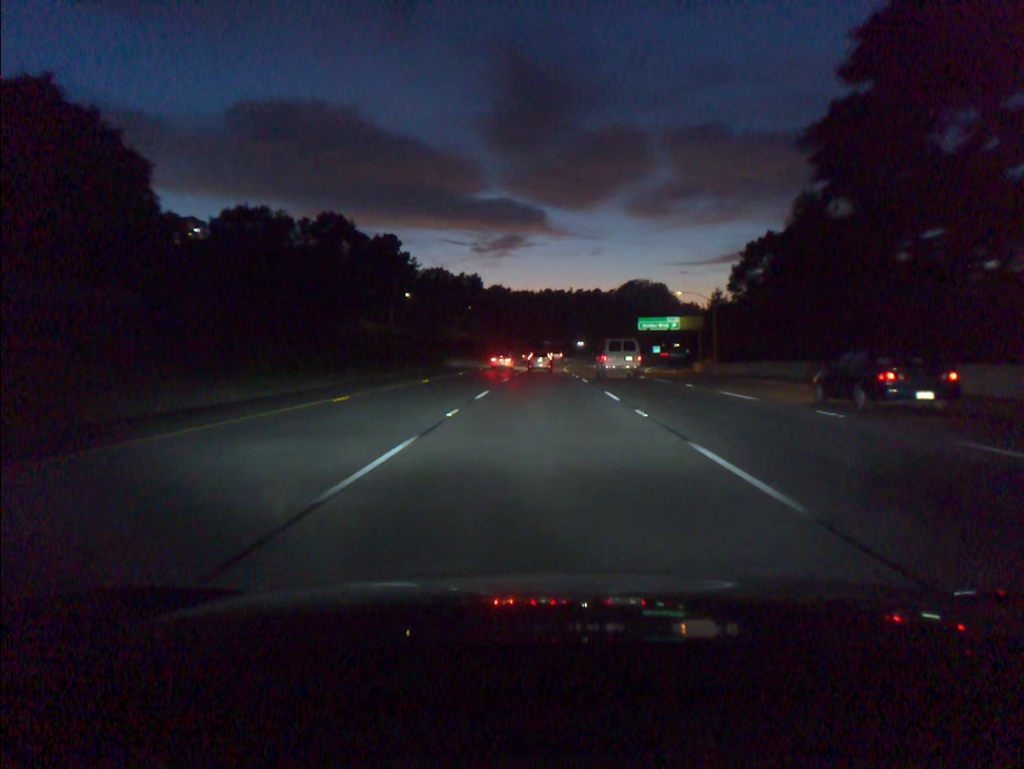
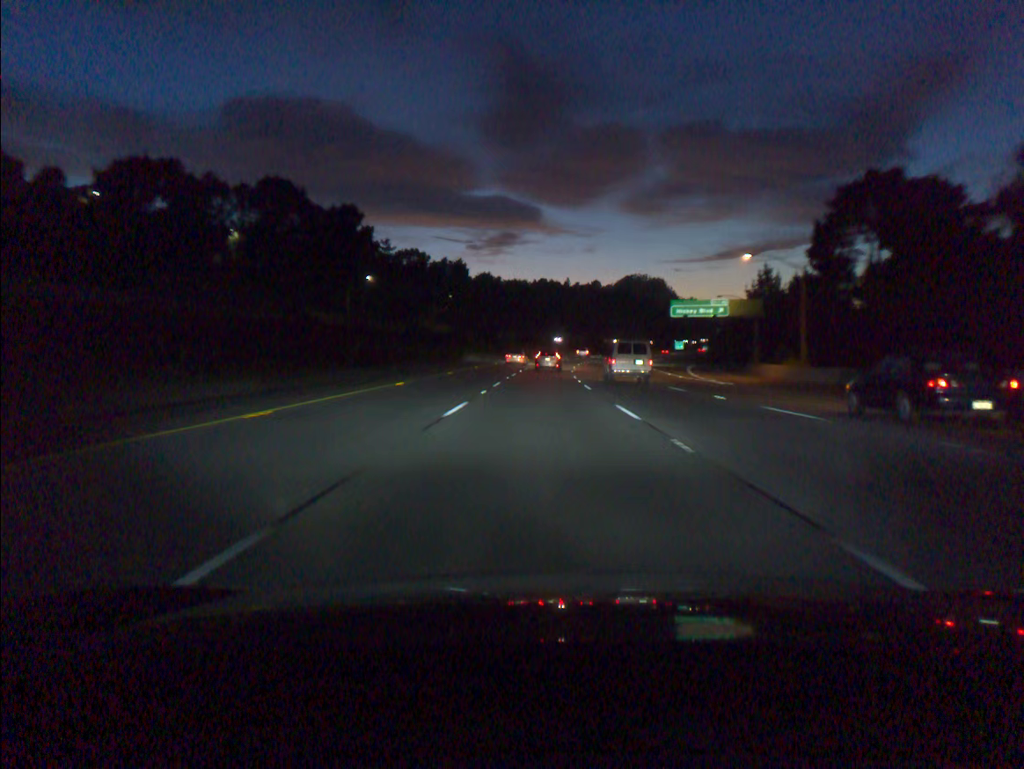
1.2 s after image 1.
(+0.1, +34.7) m; 0°
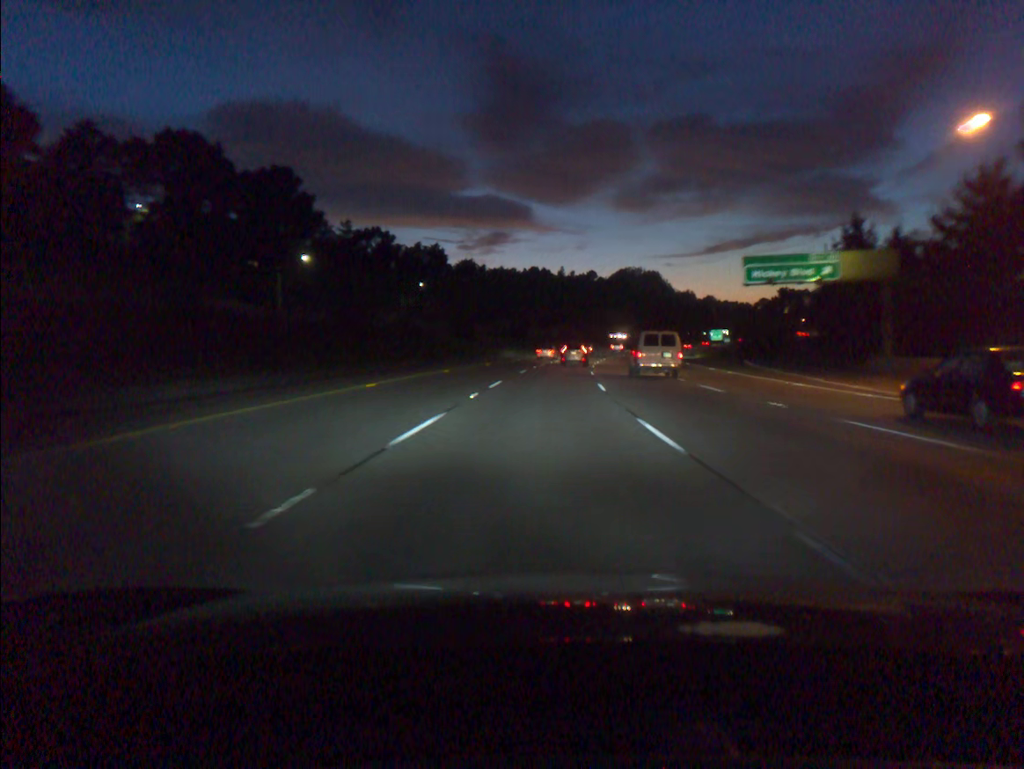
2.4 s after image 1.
(+0.1, +34.6) m; 0°
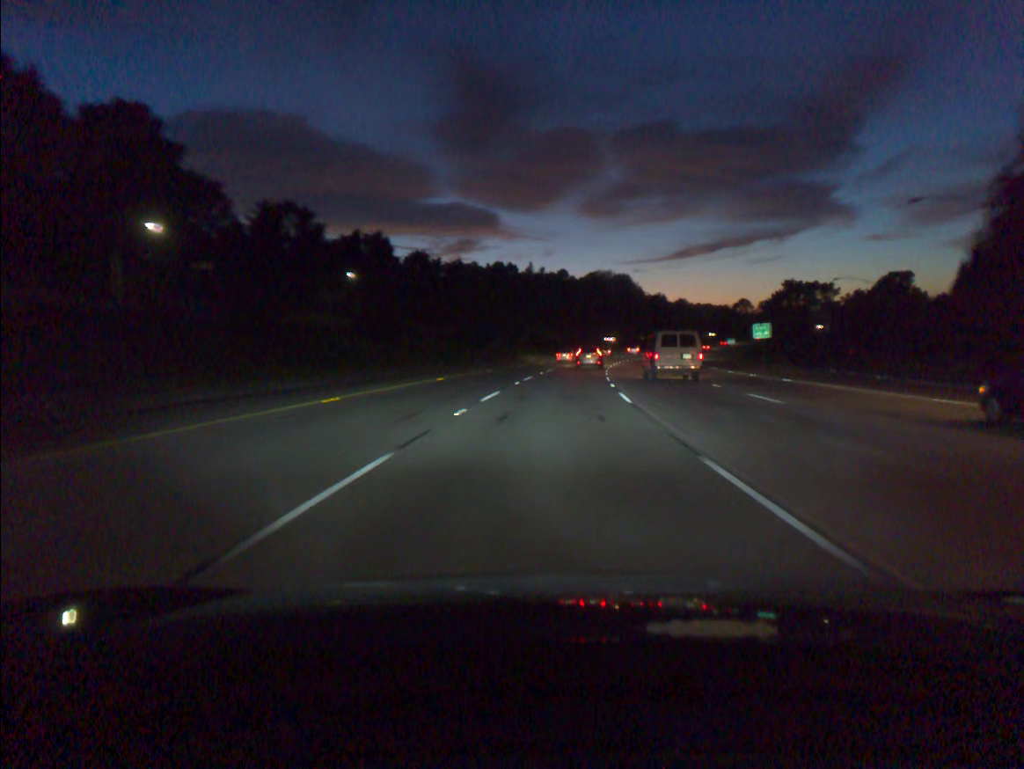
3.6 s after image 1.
(+0.5, +34.2) m; +2°
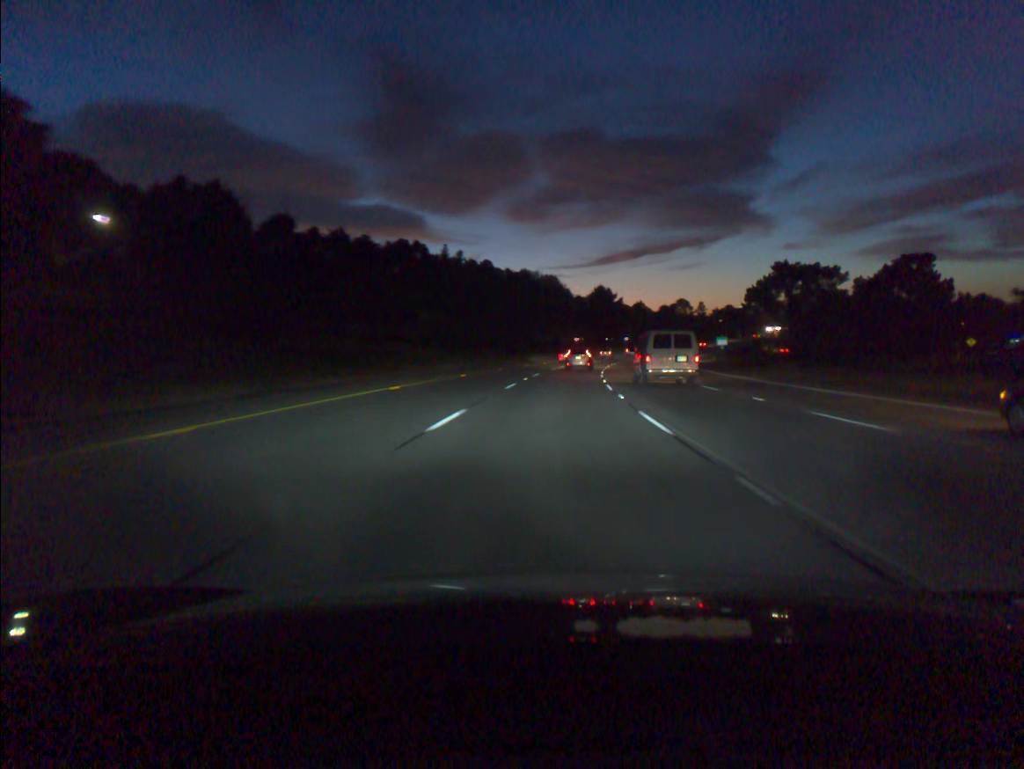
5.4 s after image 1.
(+2.3, +50.9) m; +5°
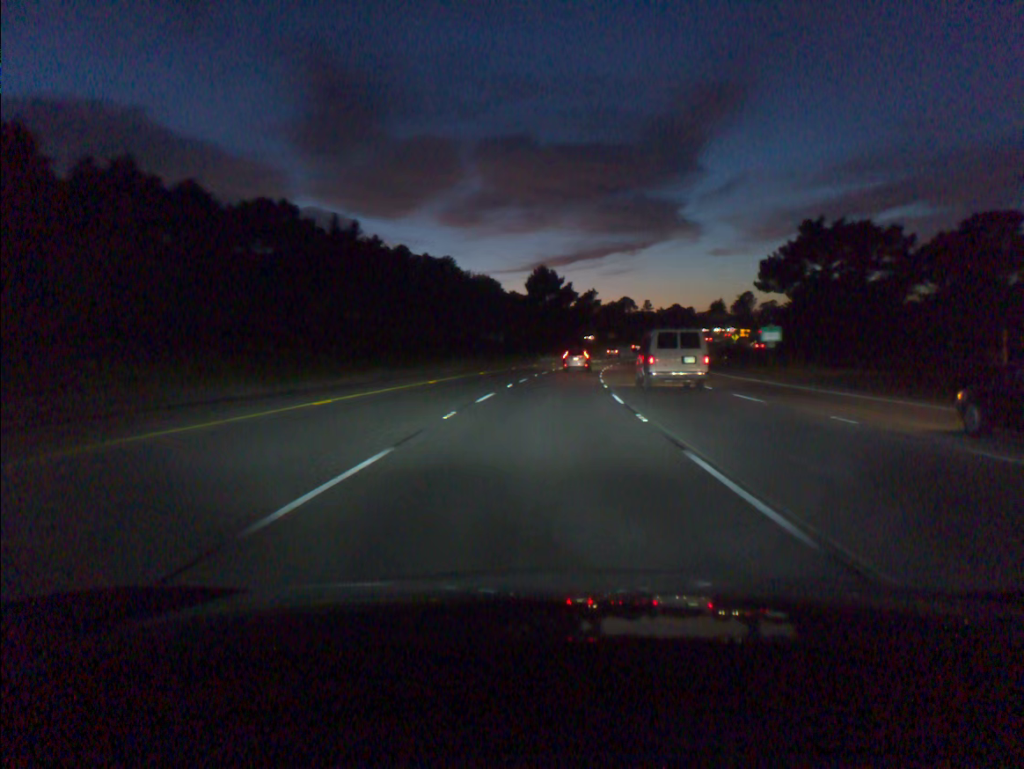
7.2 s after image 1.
(+2.2, +50.6) m; +5°
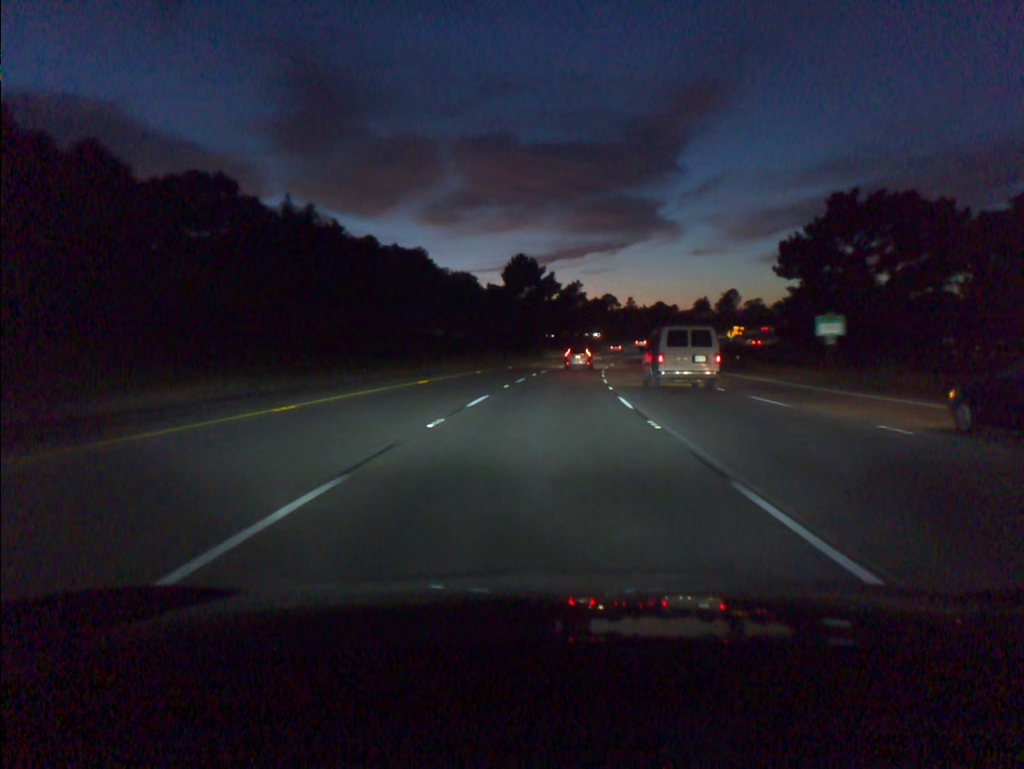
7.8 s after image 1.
(+0.2, +16.8) m; +1°
